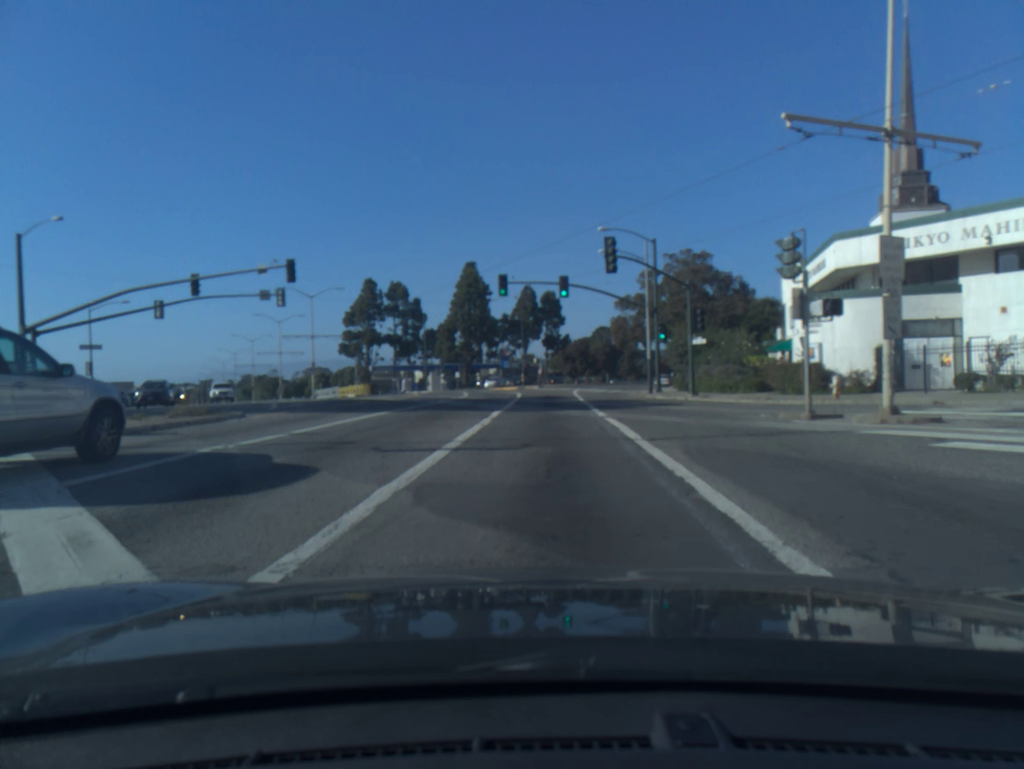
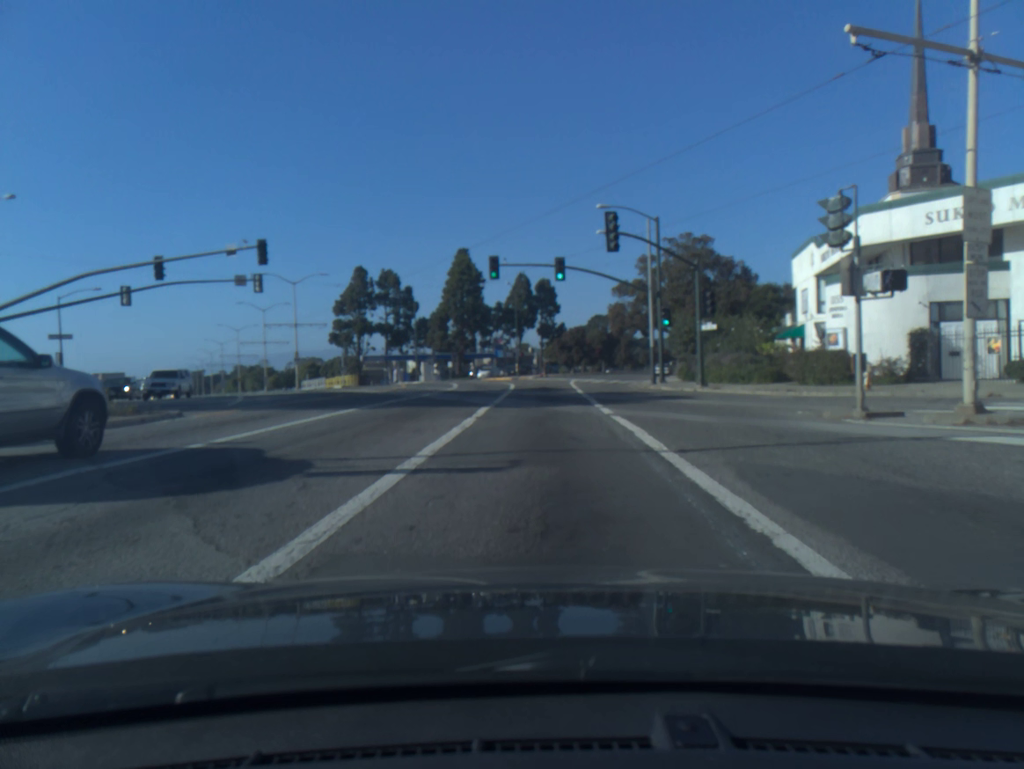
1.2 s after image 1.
(0.0, +3.3) m; +1°
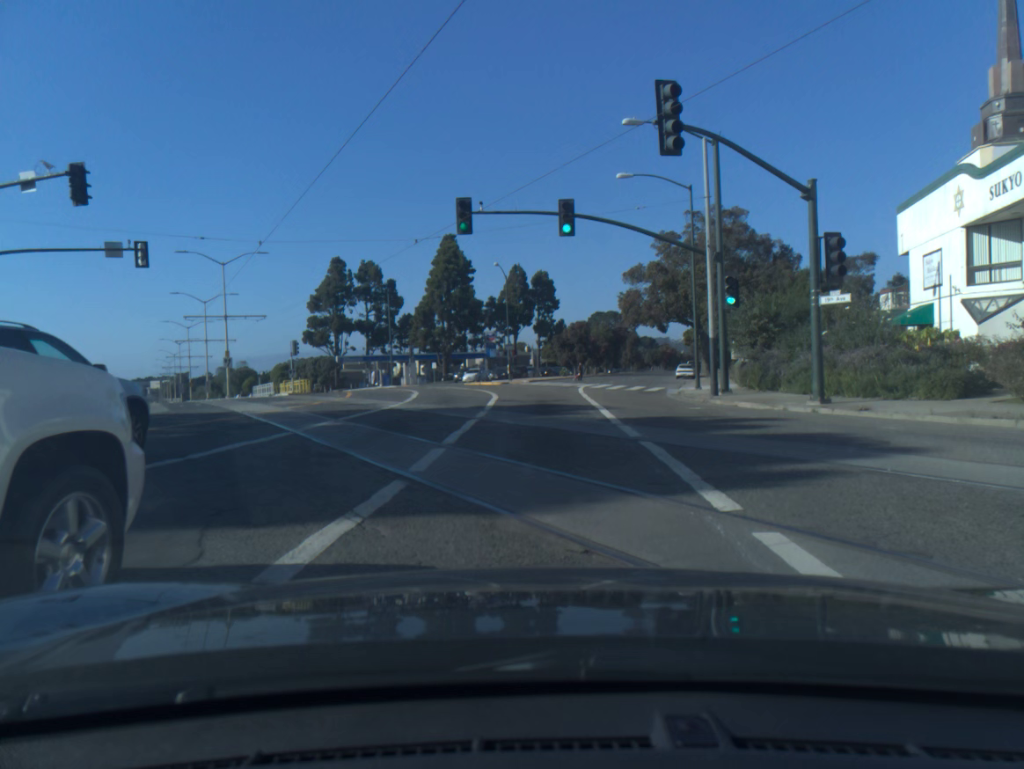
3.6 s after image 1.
(-0.1, +15.1) m; 0°
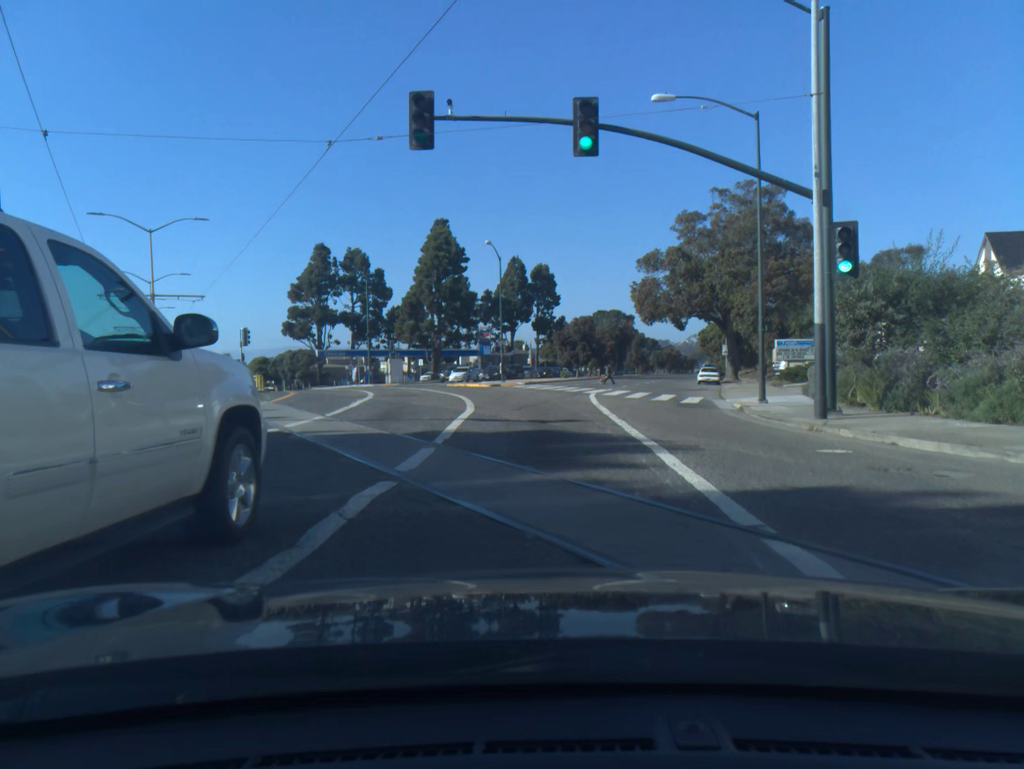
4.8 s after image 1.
(0.0, +10.5) m; 0°
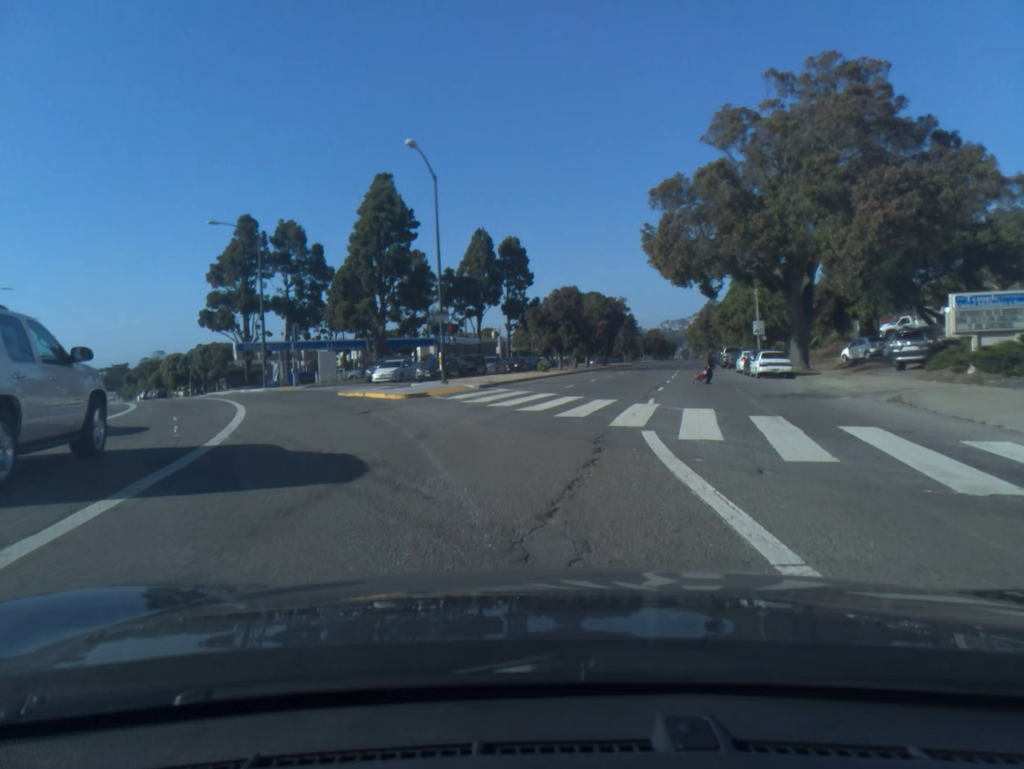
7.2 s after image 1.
(+0.4, +23.3) m; +2°
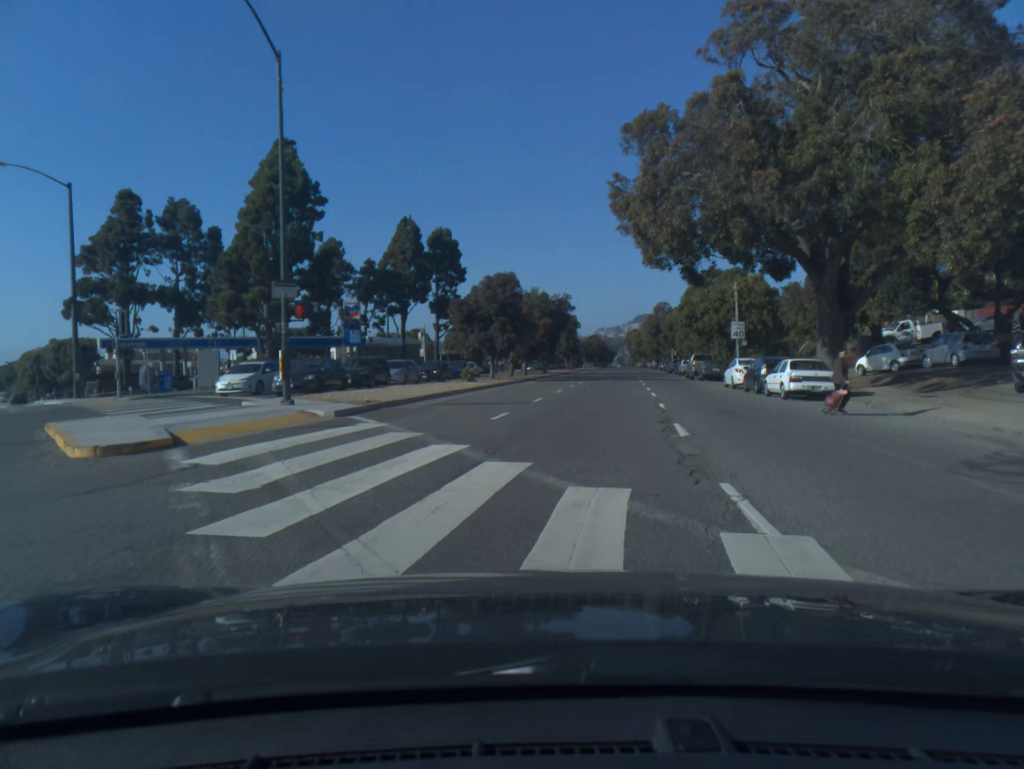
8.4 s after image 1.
(+0.5, +13.9) m; +5°
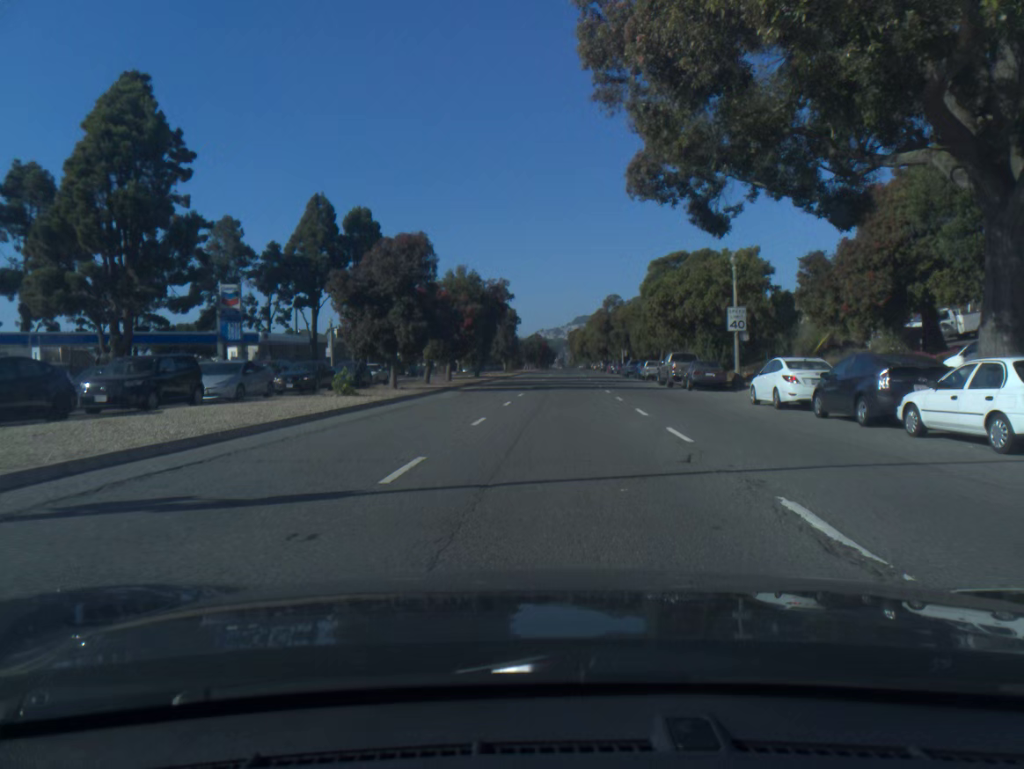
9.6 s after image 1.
(+0.7, +15.6) m; +4°
